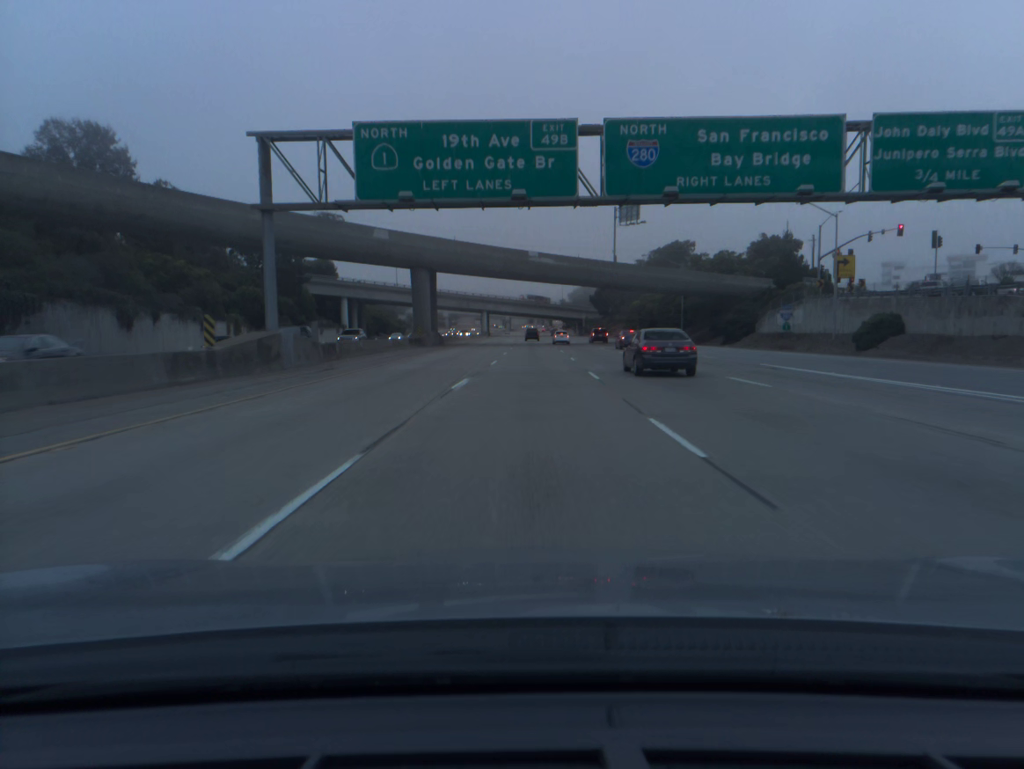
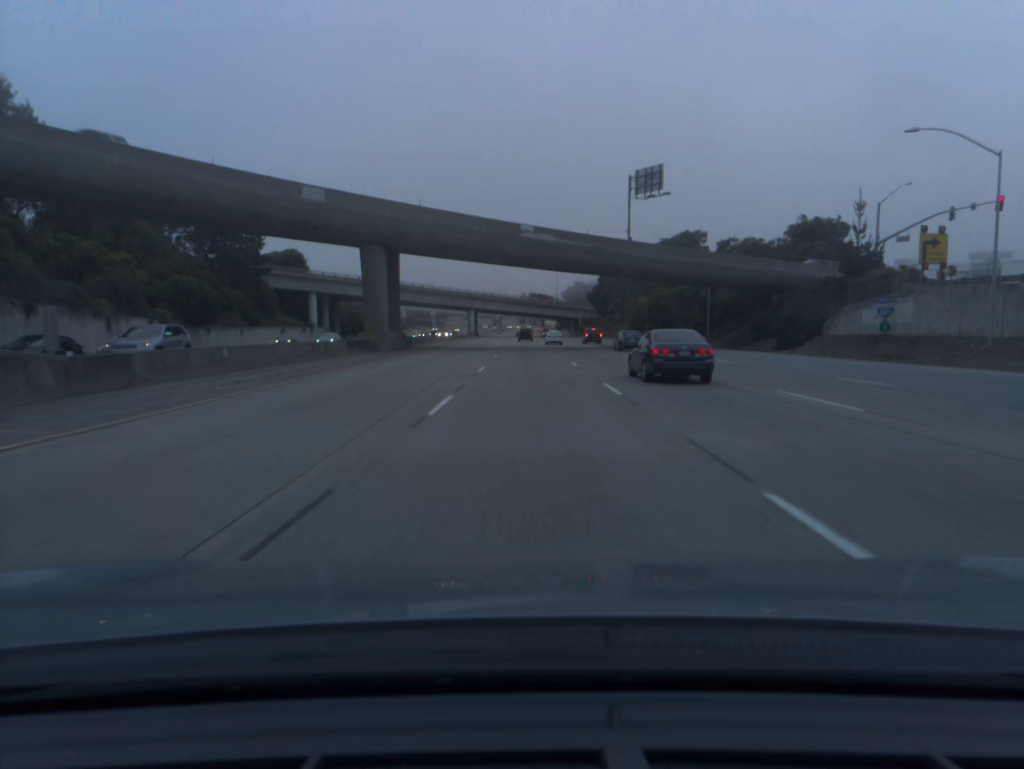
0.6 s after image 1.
(+0.1, +19.8) m; +1°
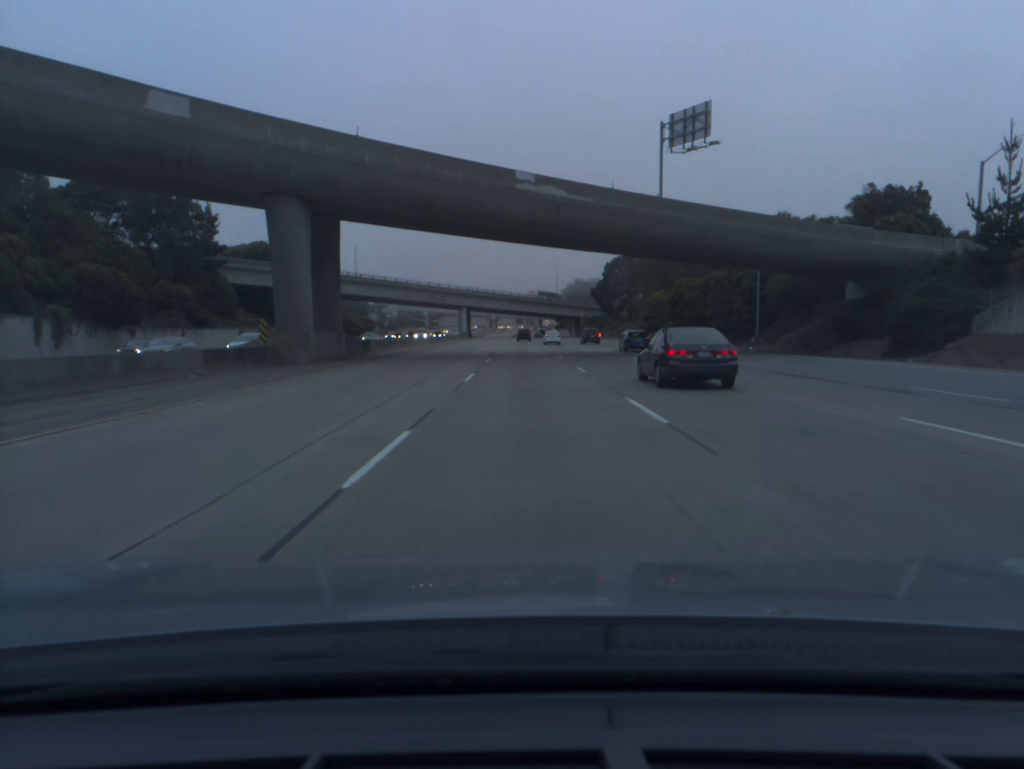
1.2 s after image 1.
(+0.1, +19.8) m; 0°
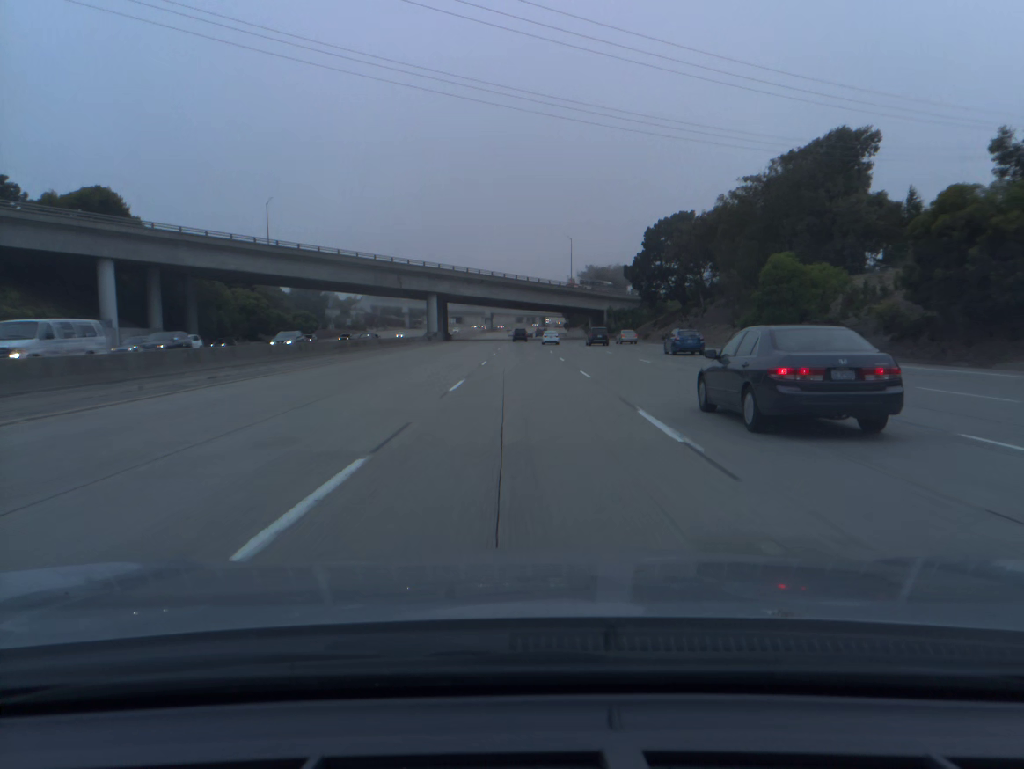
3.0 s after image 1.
(+0.1, +59.5) m; 0°
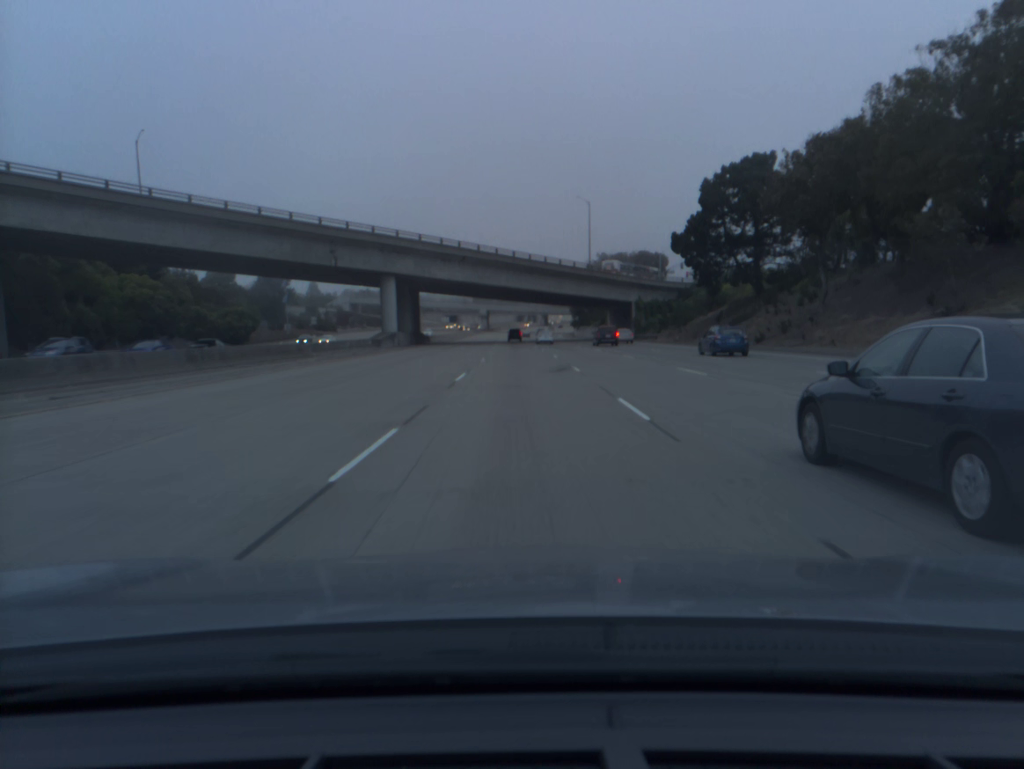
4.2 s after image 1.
(0.0, +39.7) m; 0°
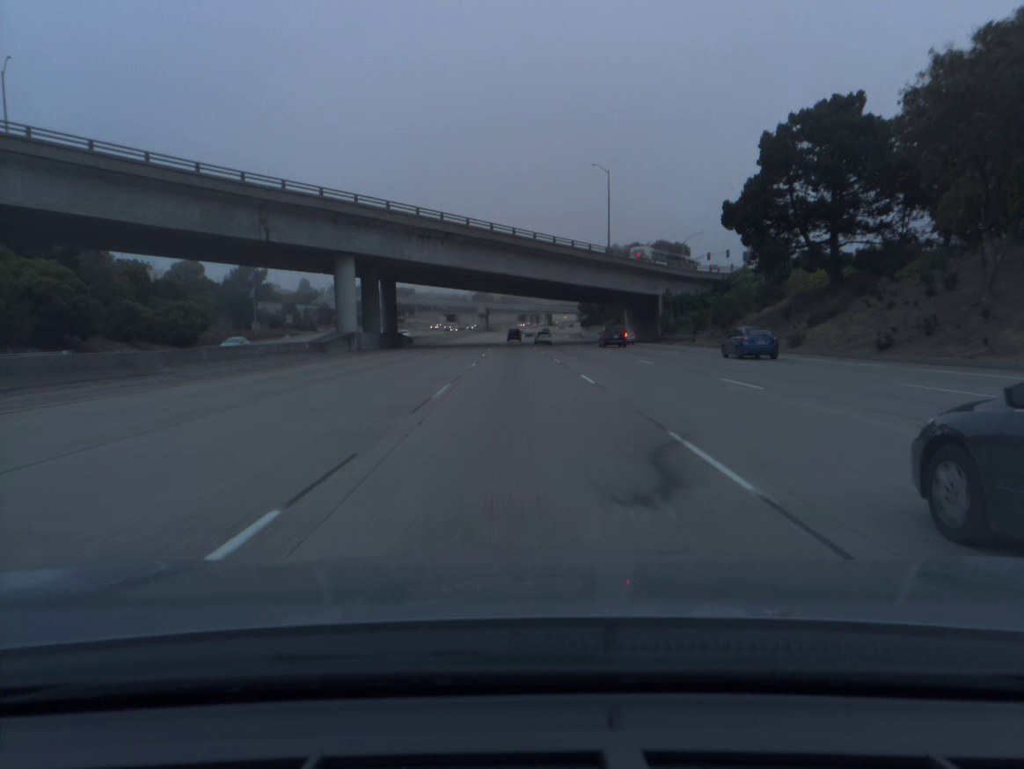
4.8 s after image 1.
(0.0, +19.9) m; 0°
